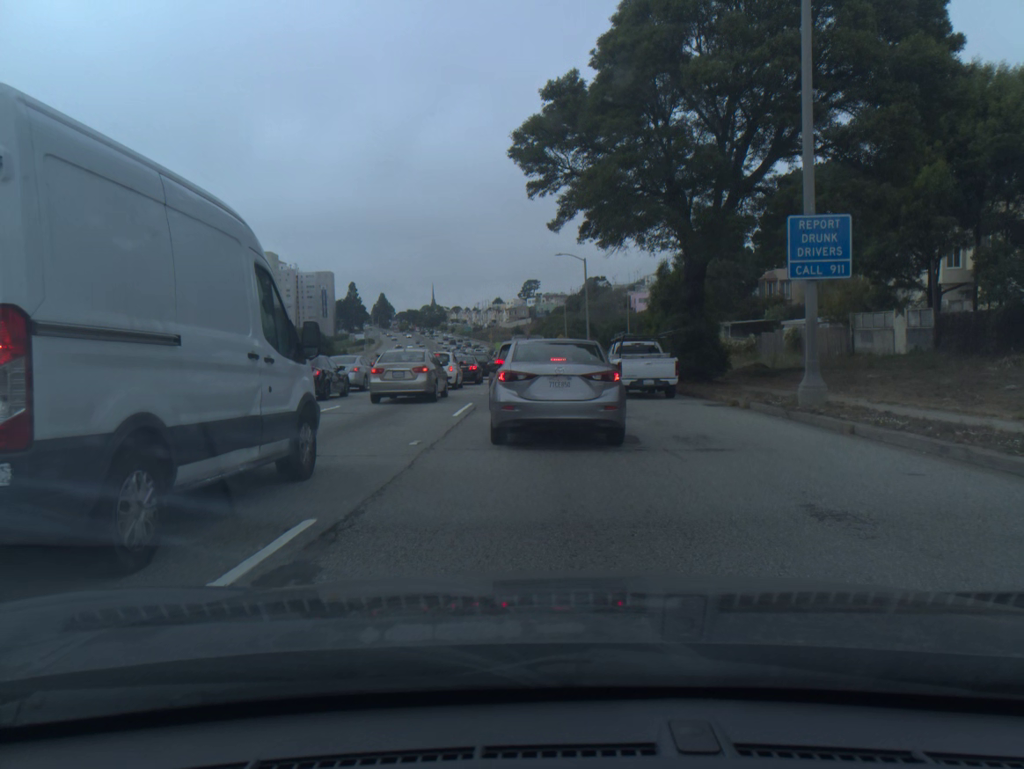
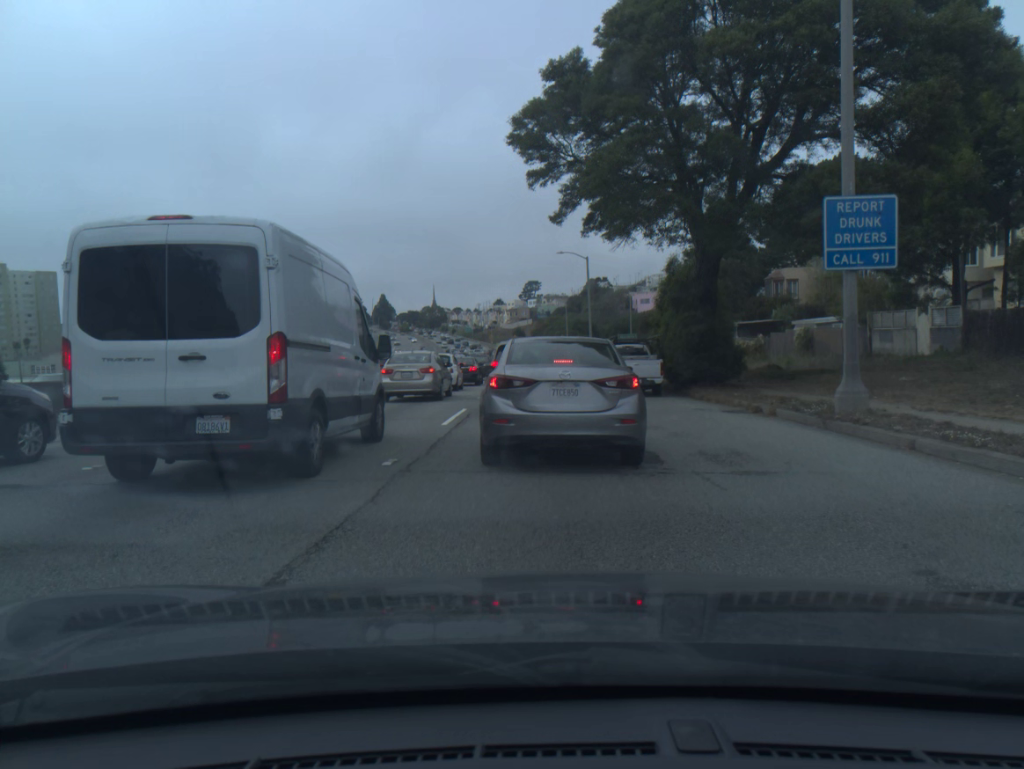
(0.0, +1.9) m; 0°
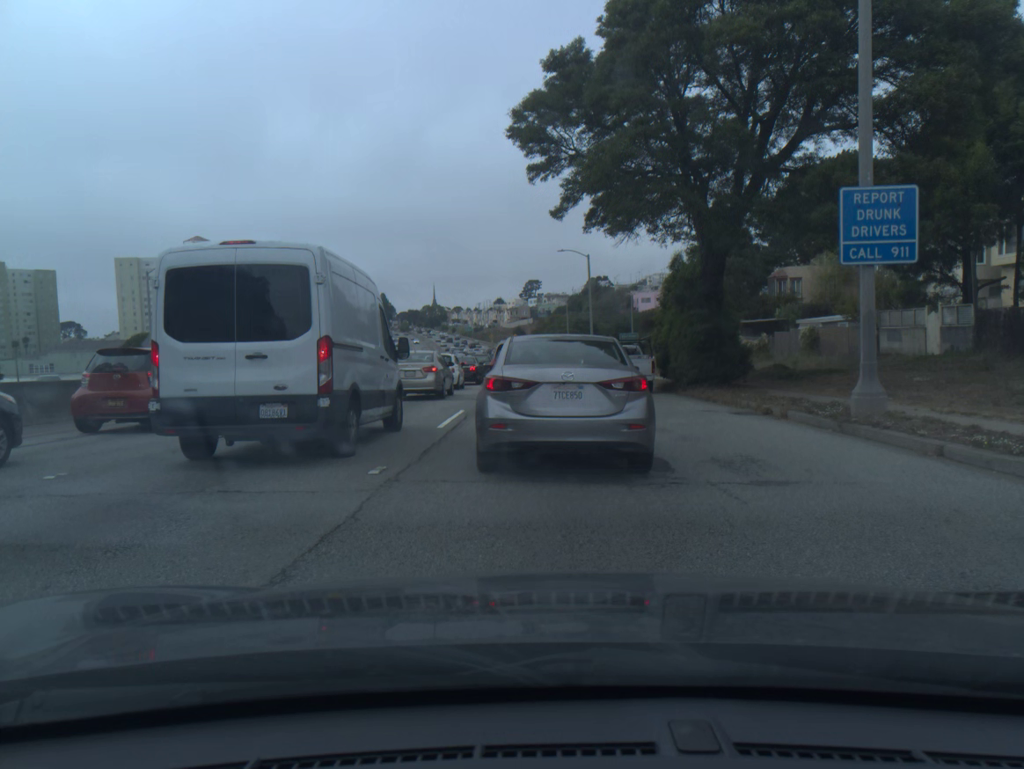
(0.0, +0.7) m; 0°
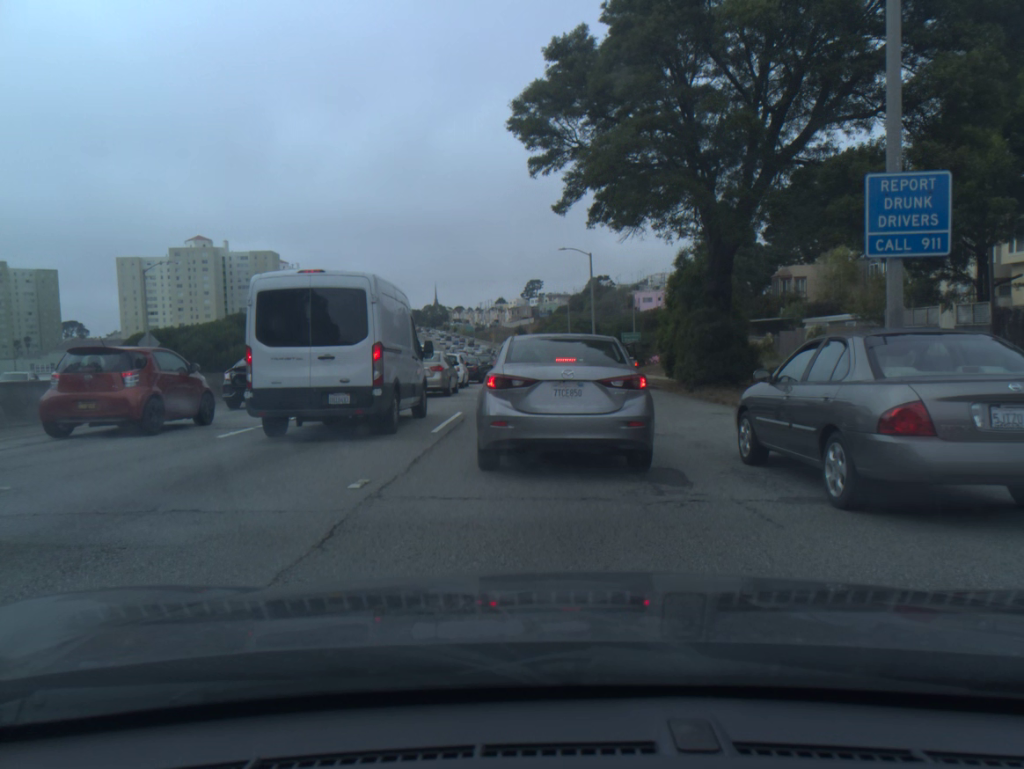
(0.0, +0.9) m; 0°
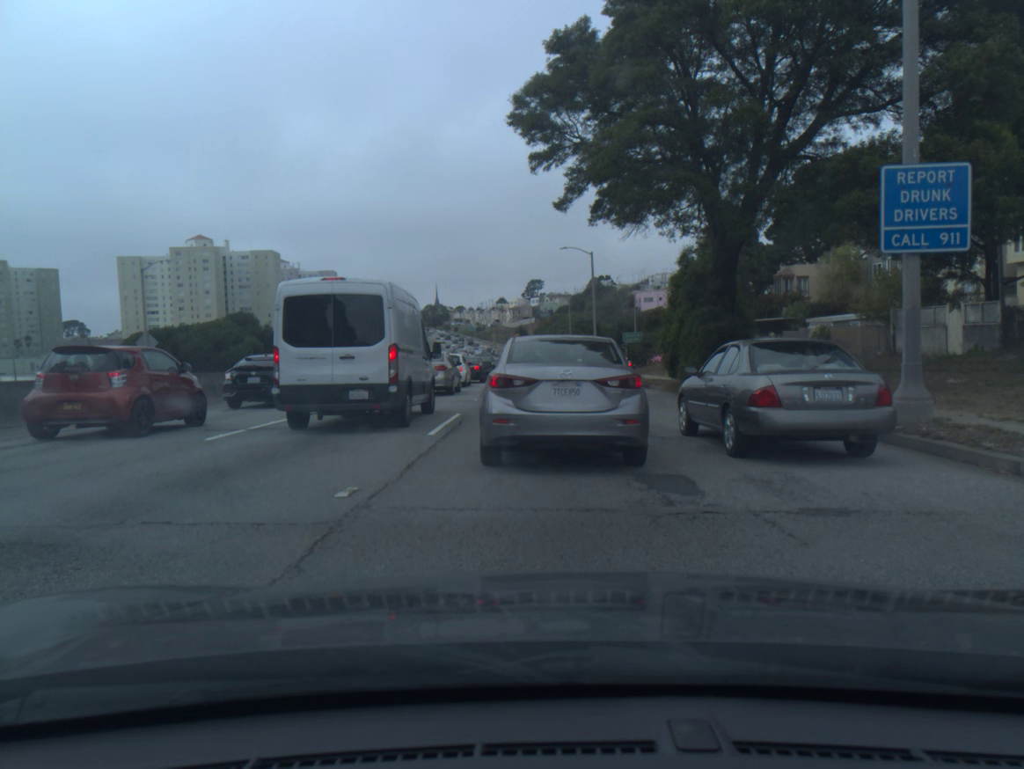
(0.0, +0.5) m; 0°
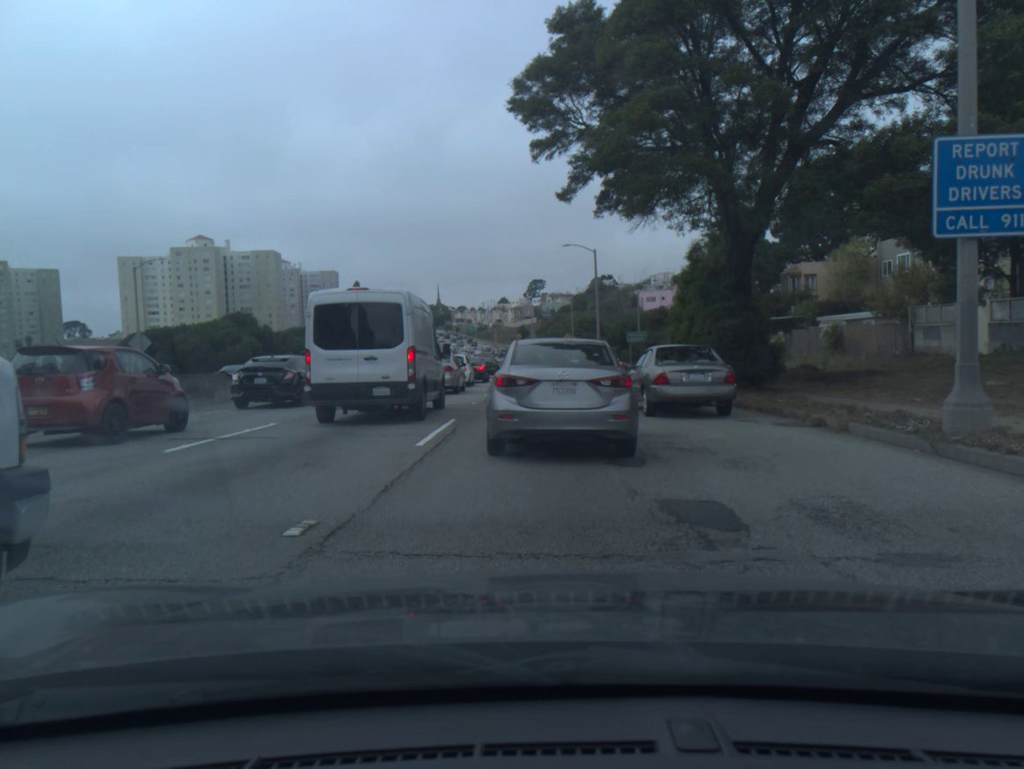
(0.0, +1.3) m; 0°
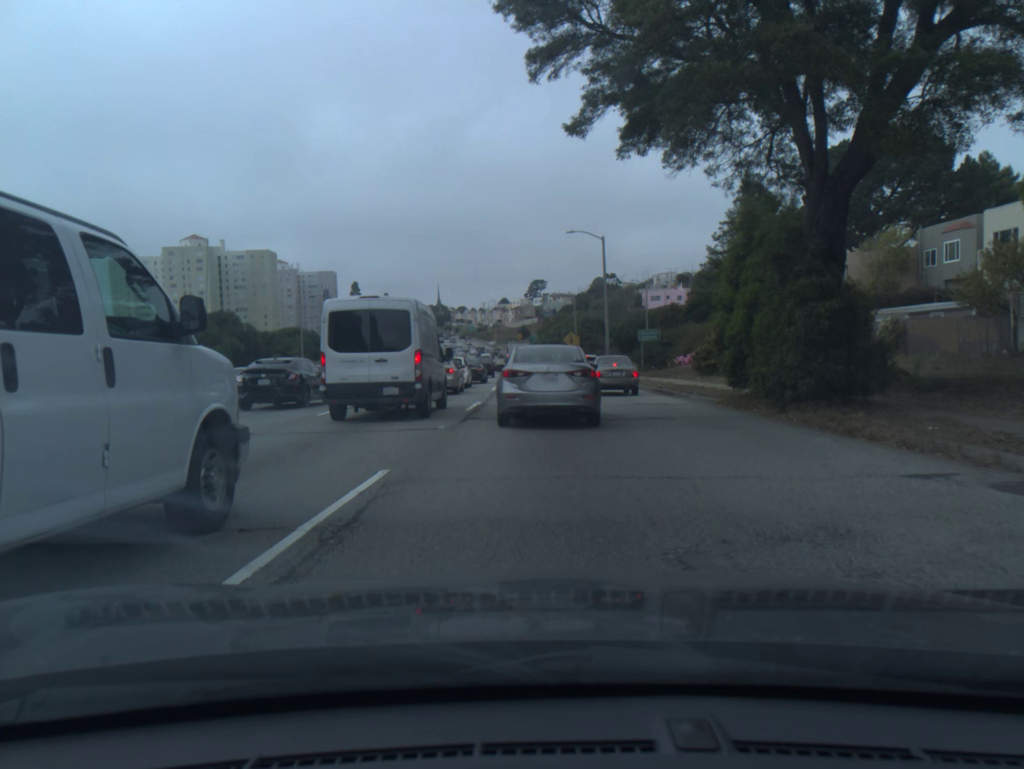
(0.0, +6.5) m; 0°
